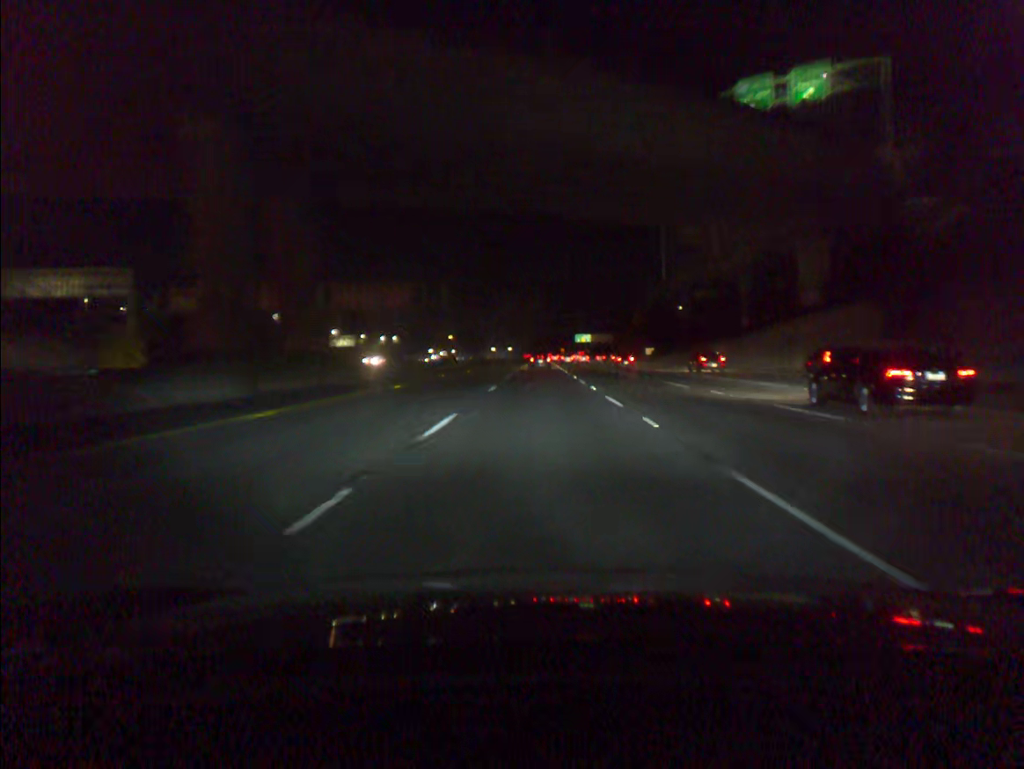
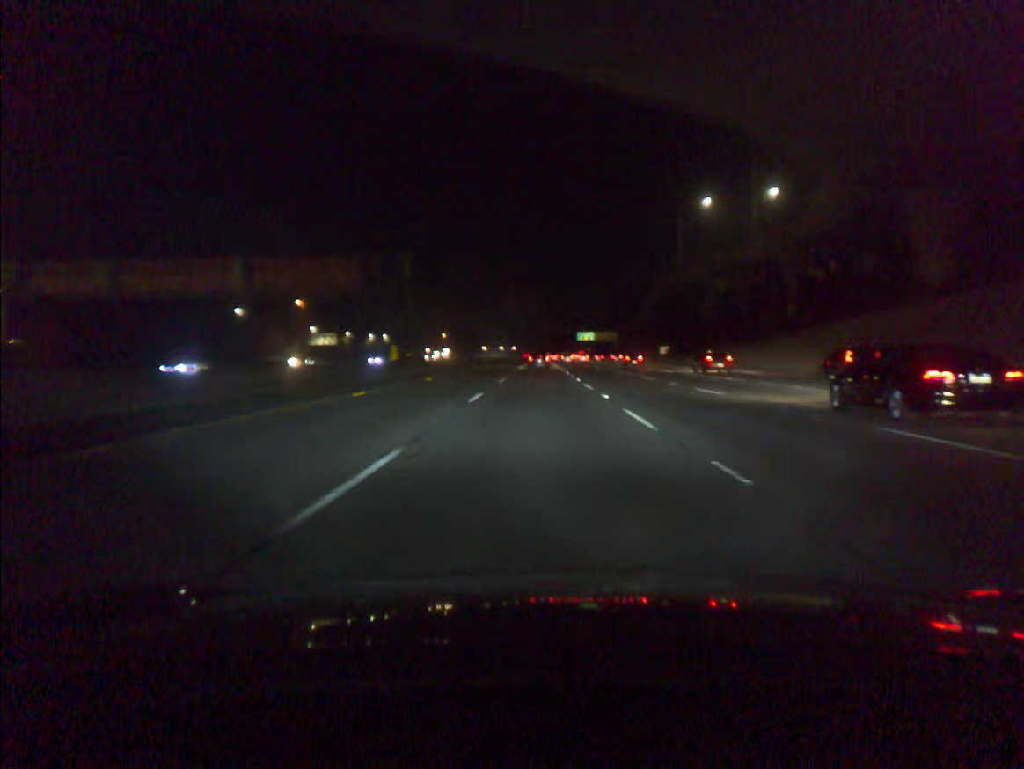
(0.0, +20.5) m; 0°
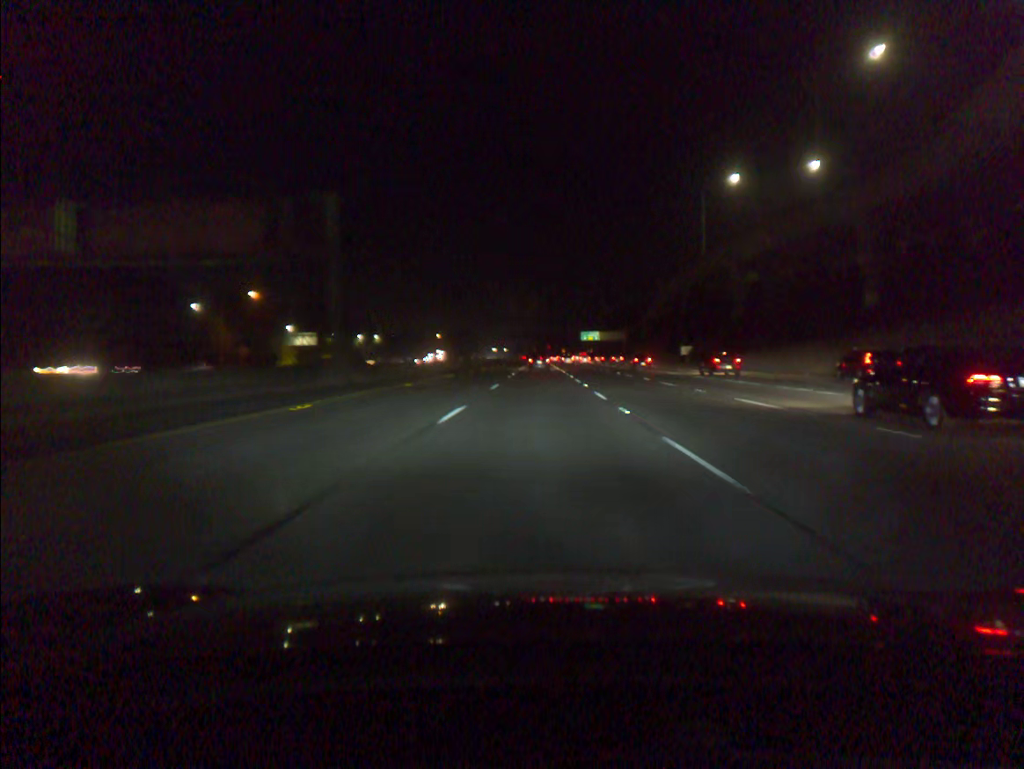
(0.0, +20.3) m; 0°
